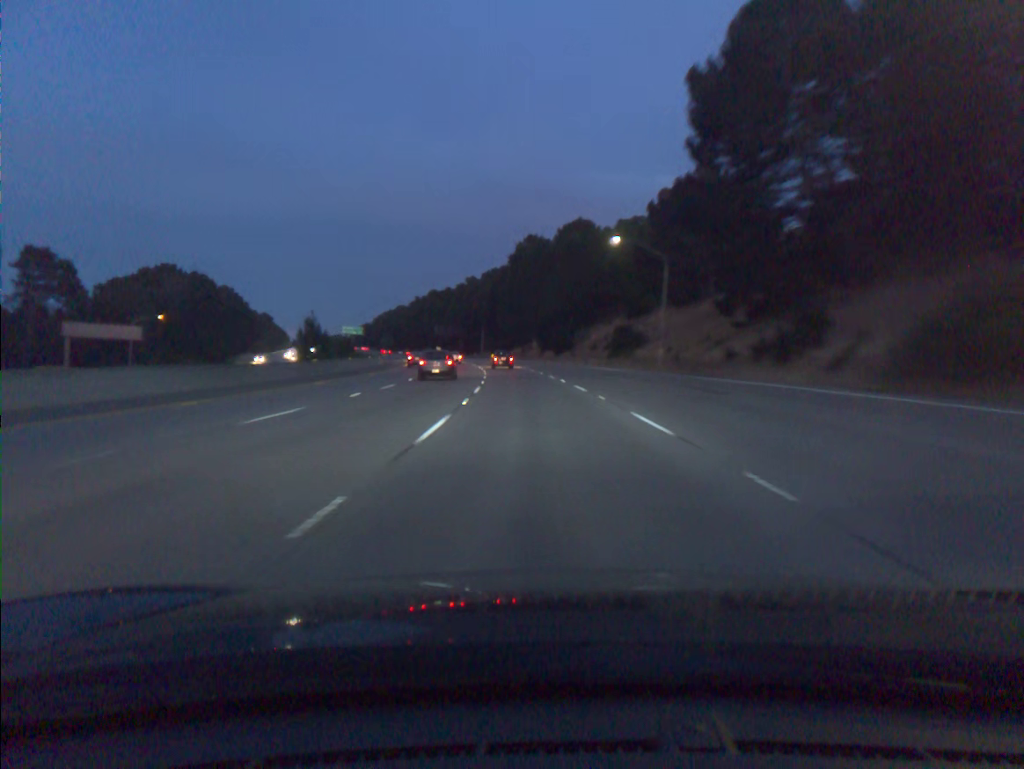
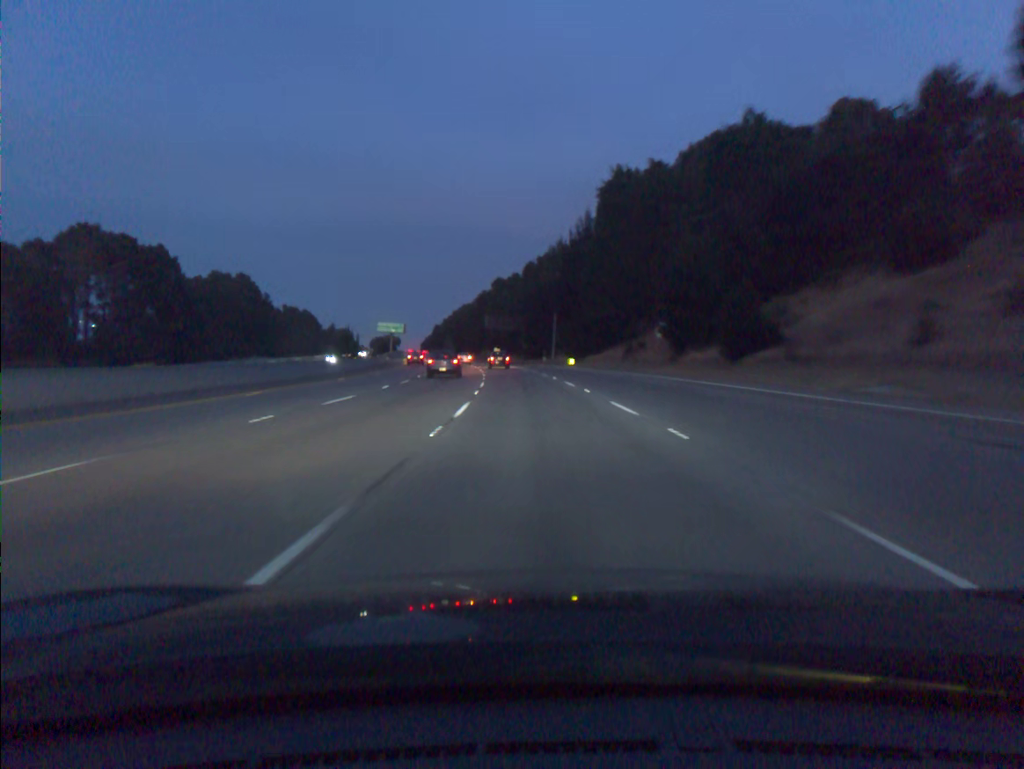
(-3.6, +68.3) m; -6°
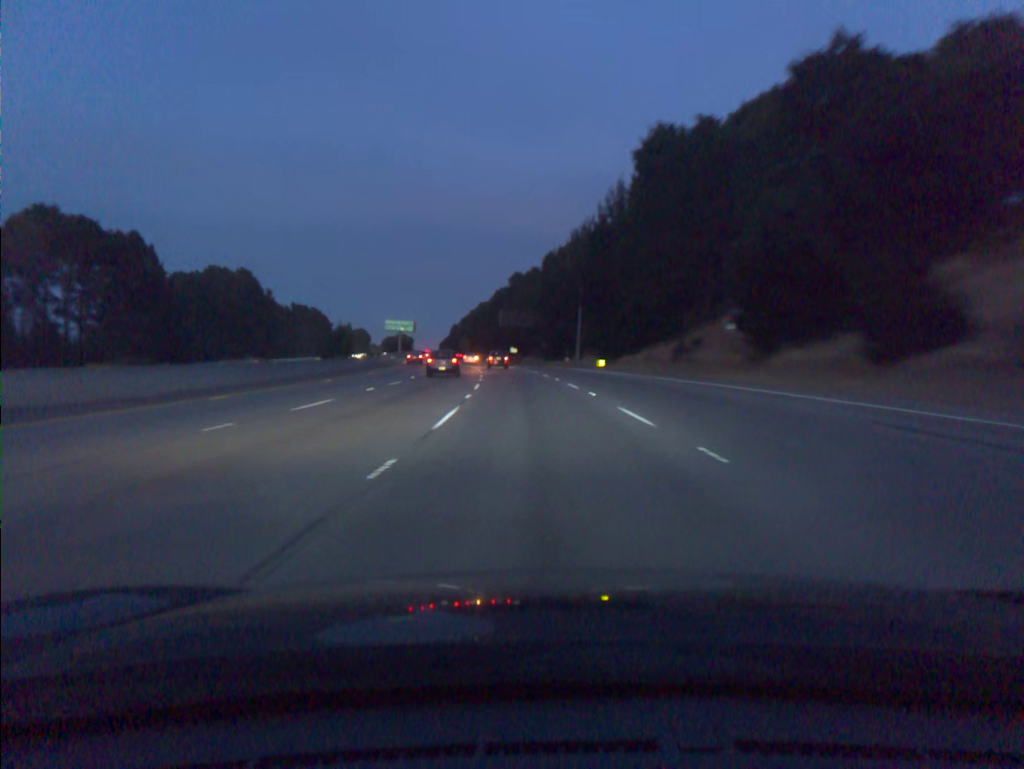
(-0.2, +17.2) m; -1°
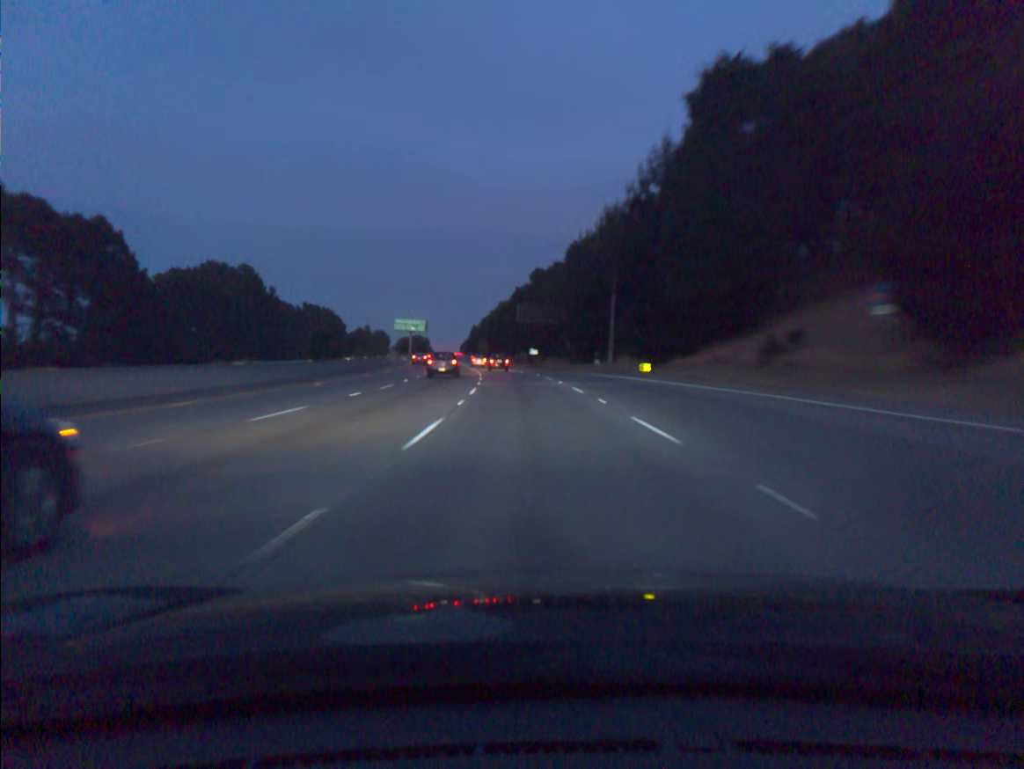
(-0.2, +17.2) m; -2°
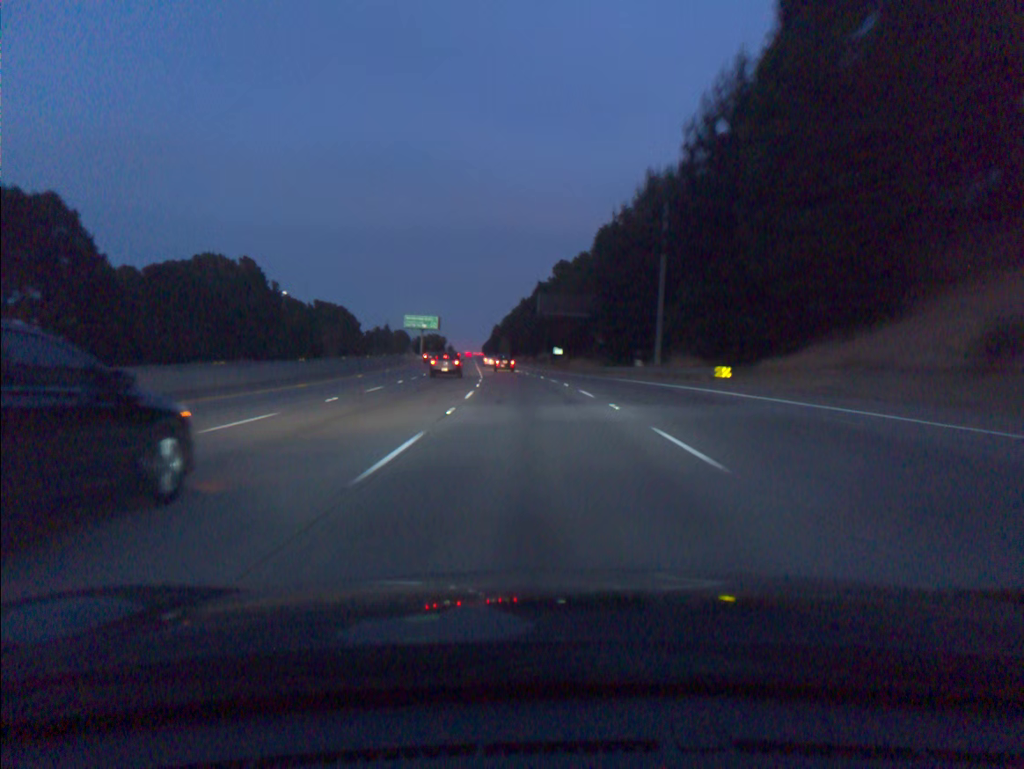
(-0.3, +17.3) m; -2°
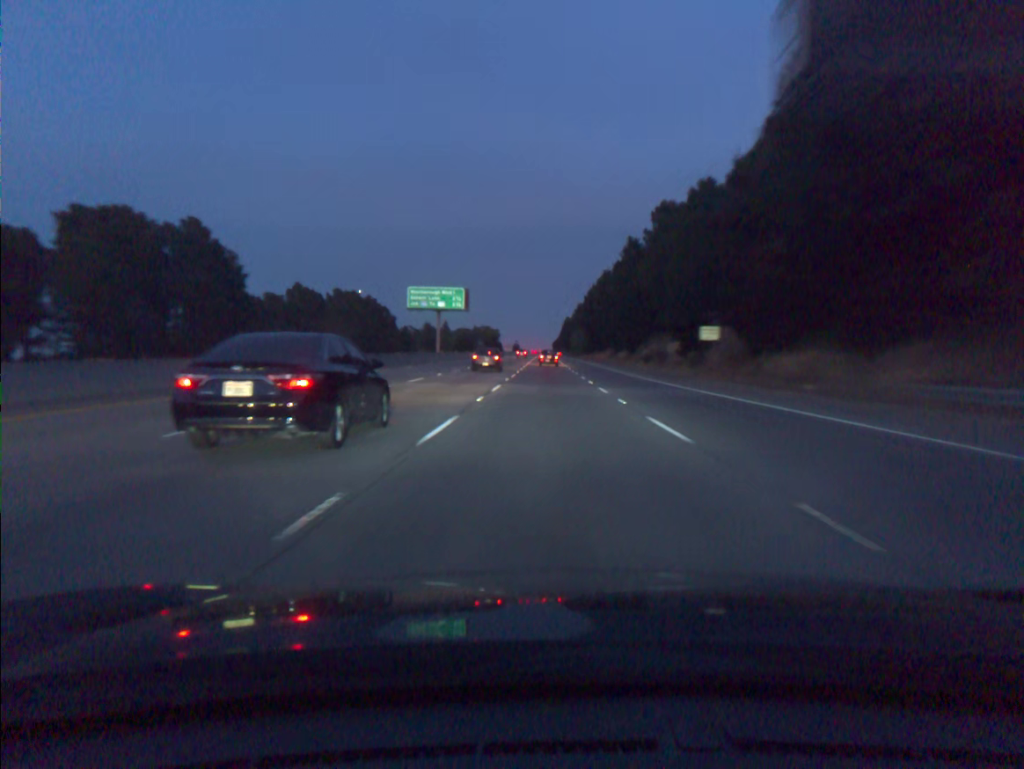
(-3.8, +69.7) m; -5°
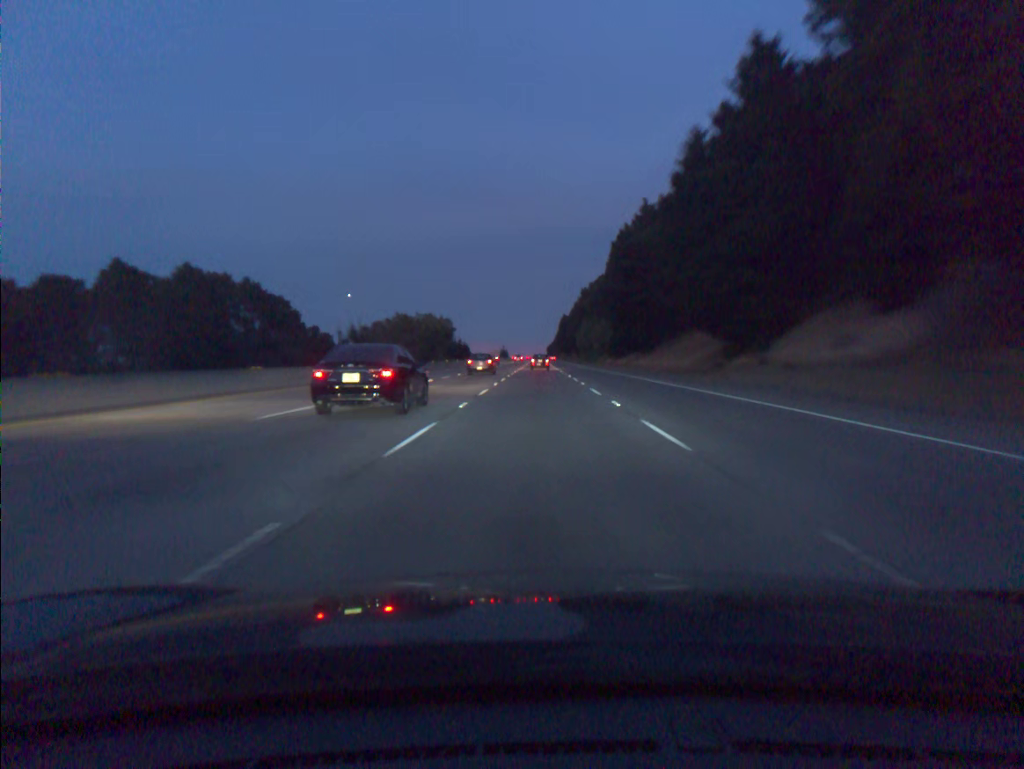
(+0.4, +88.9) m; 0°
